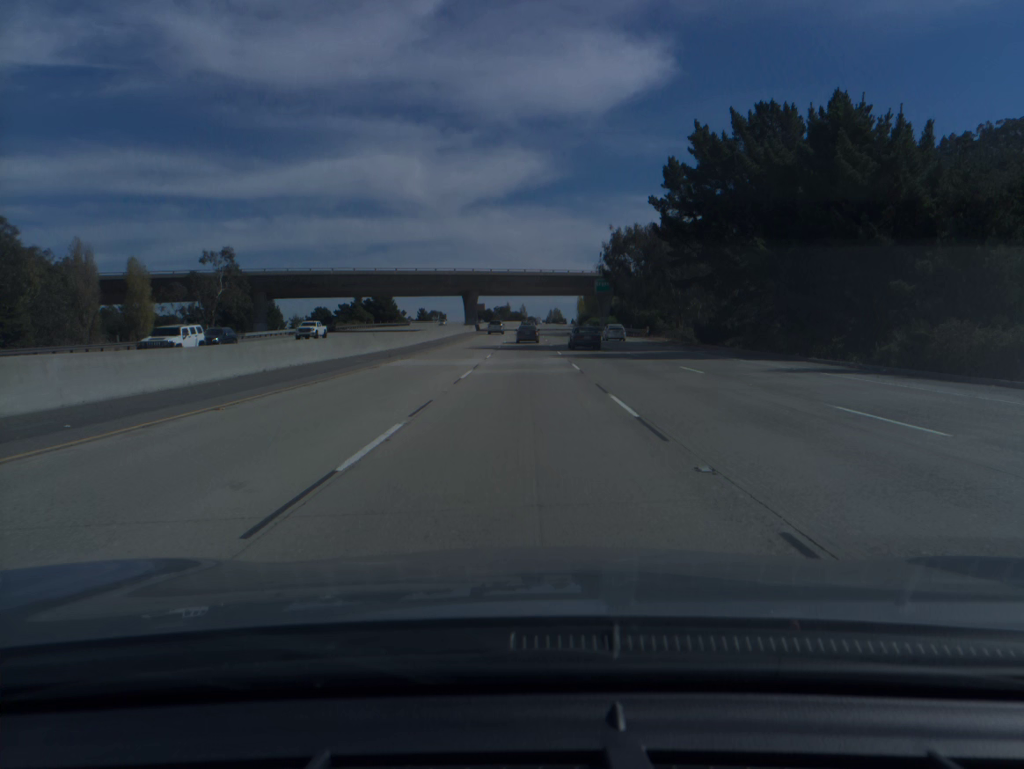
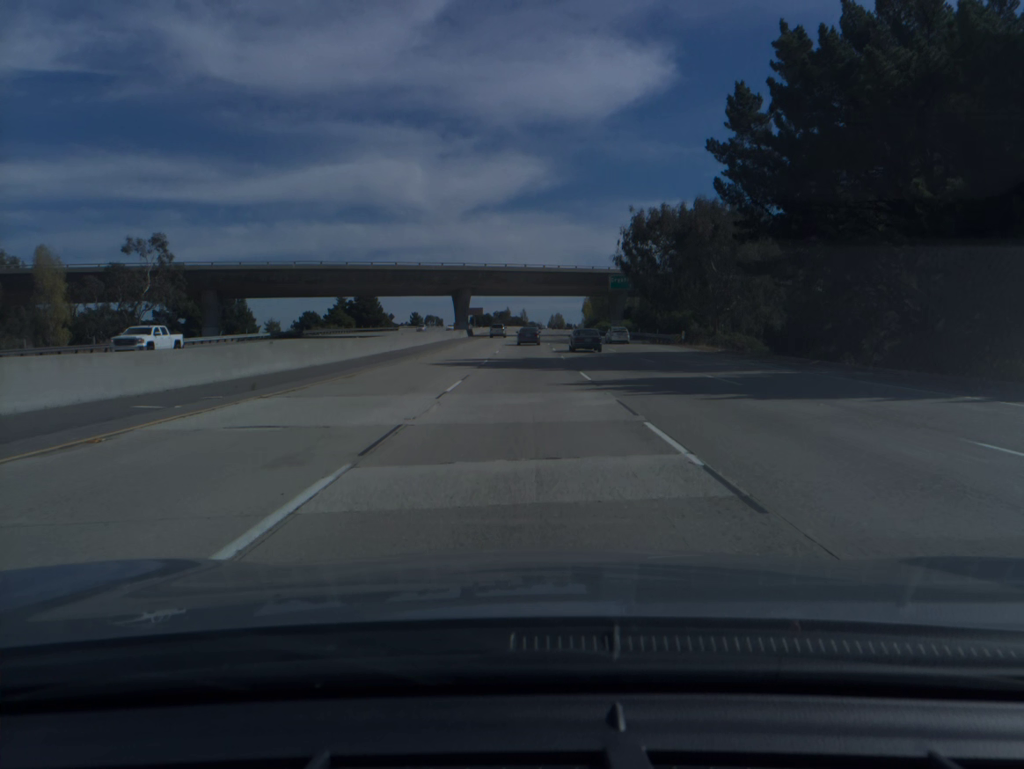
(0.0, +18.6) m; 0°
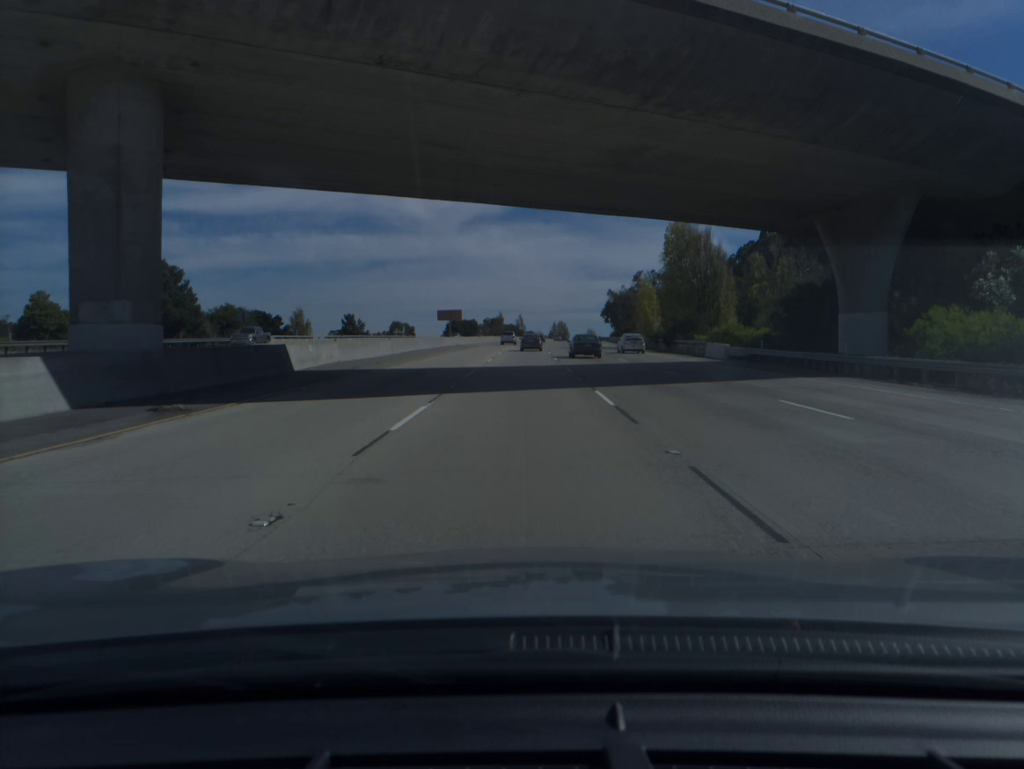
(+0.1, +92.5) m; 0°
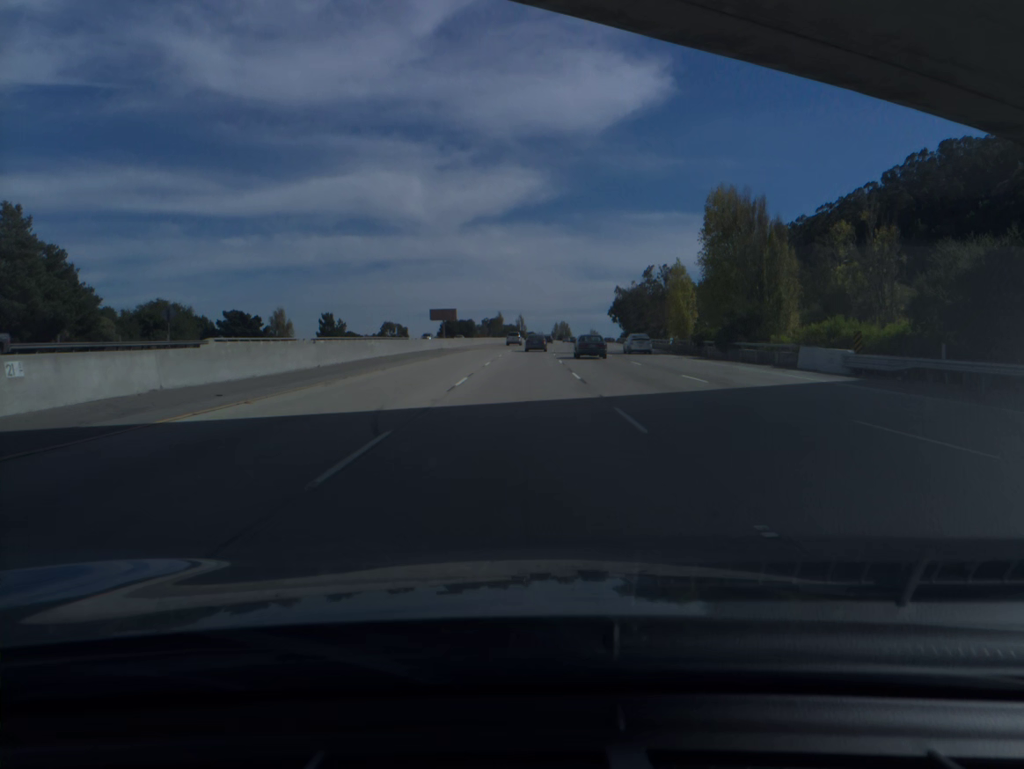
(0.0, +18.4) m; 0°
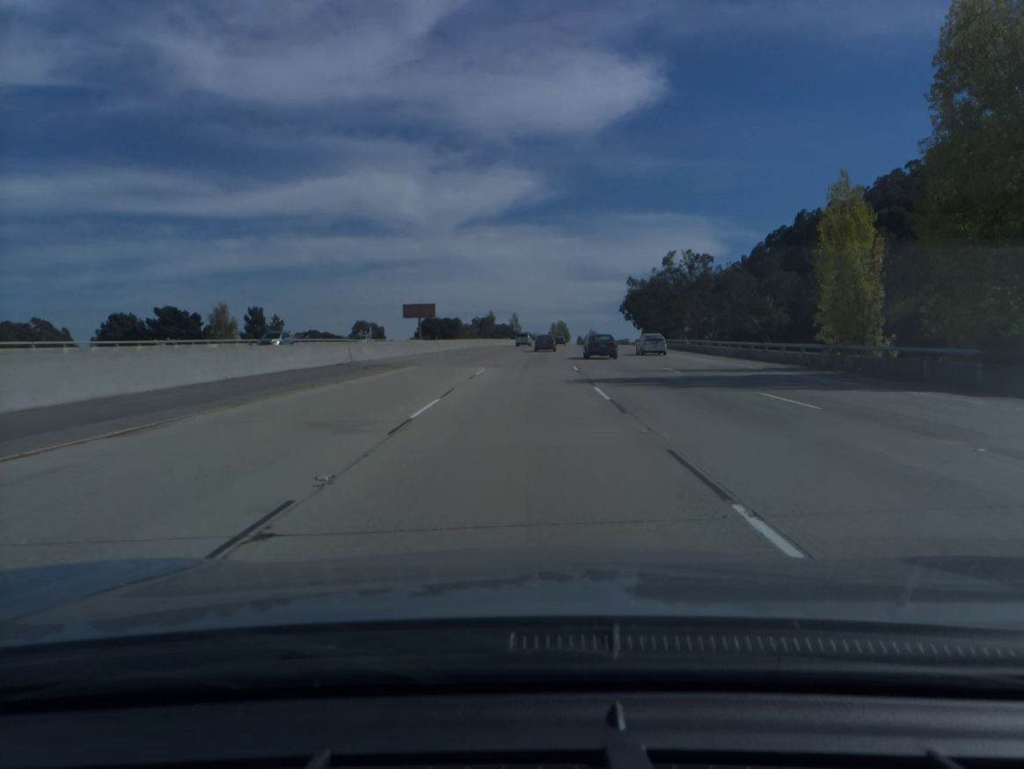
(+0.1, +37.0) m; 0°
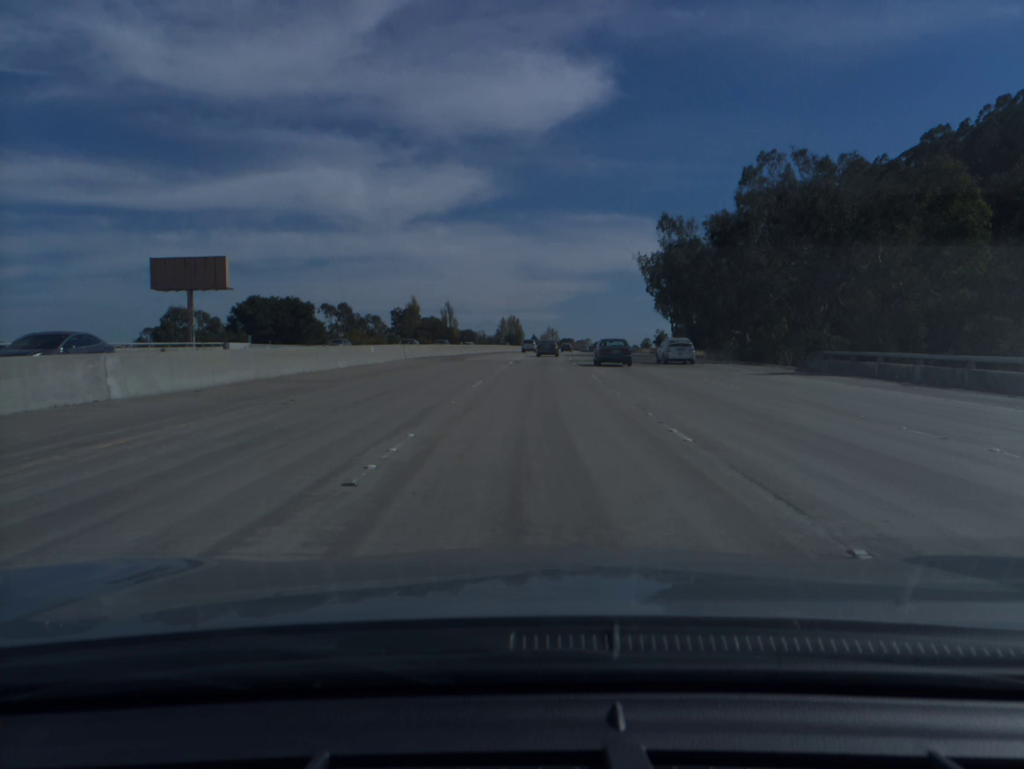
(+2.8, +93.4) m; +4°
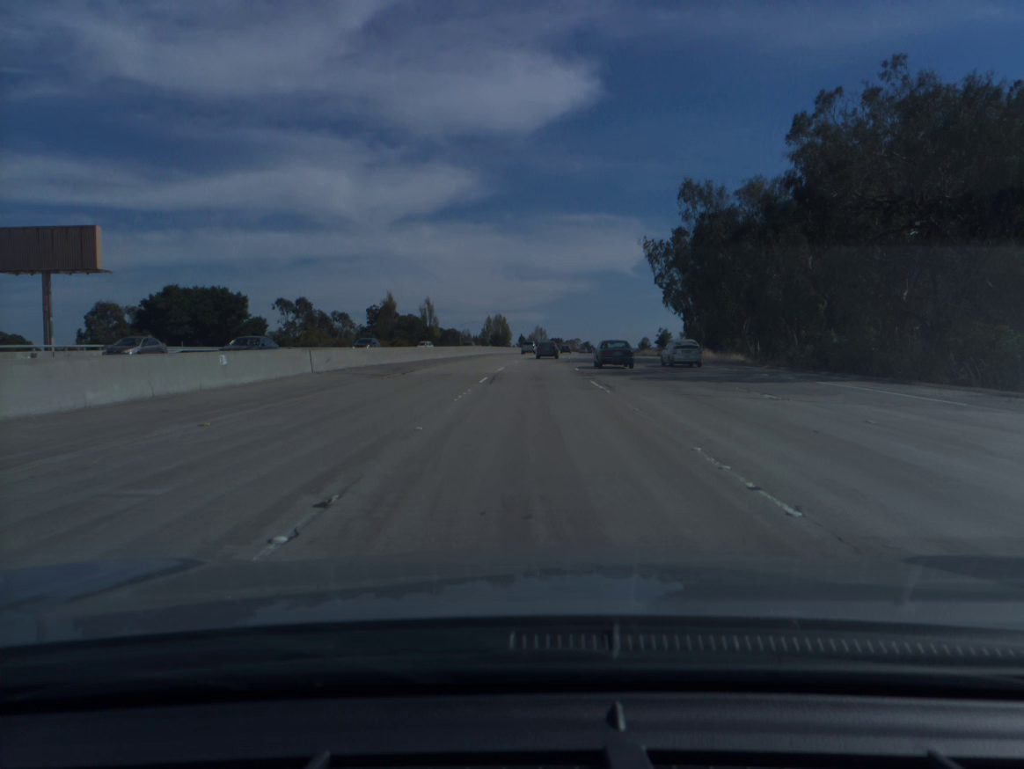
(+0.1, +19.0) m; +1°
